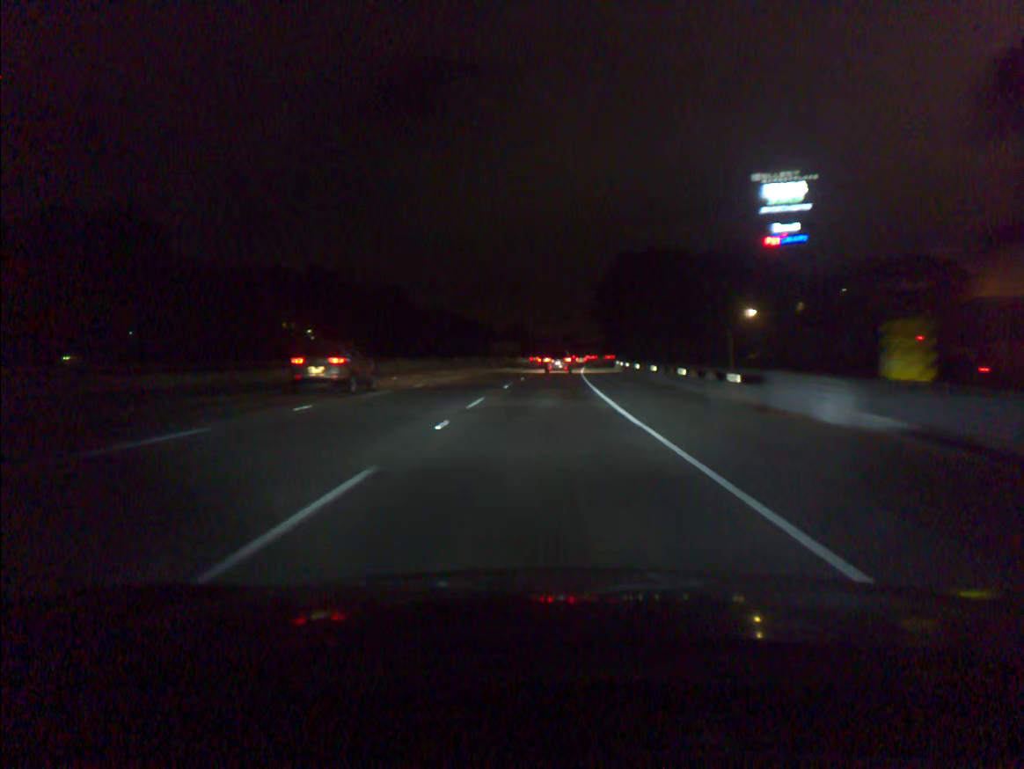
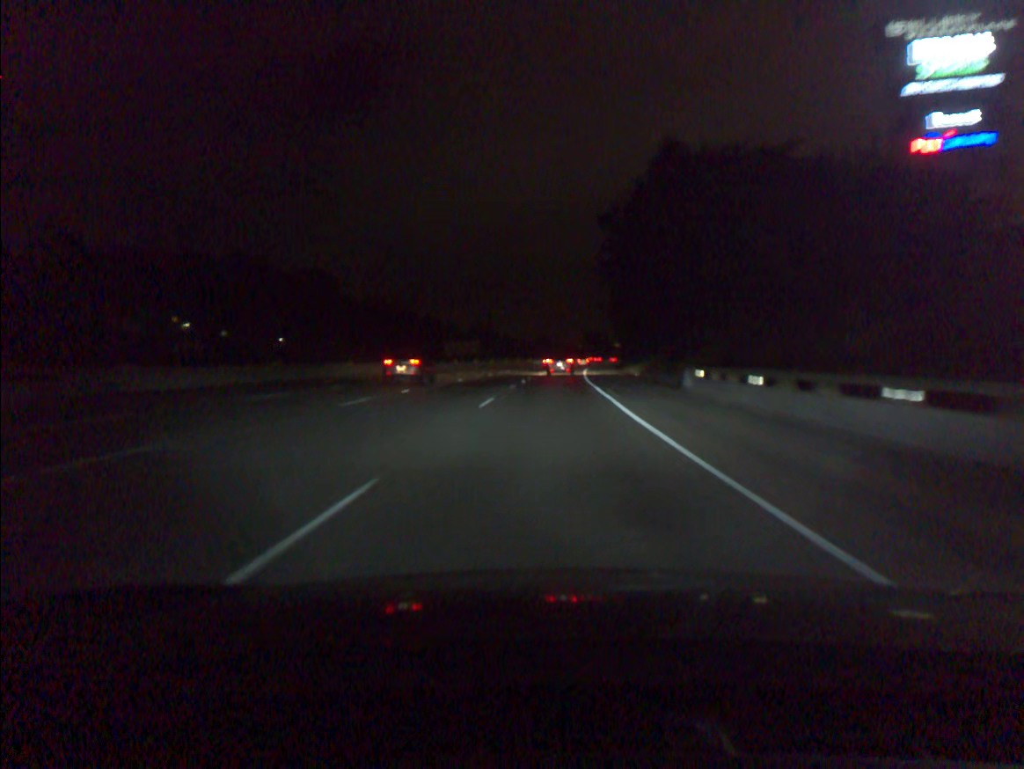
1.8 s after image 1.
(+0.8, +45.8) m; +2°
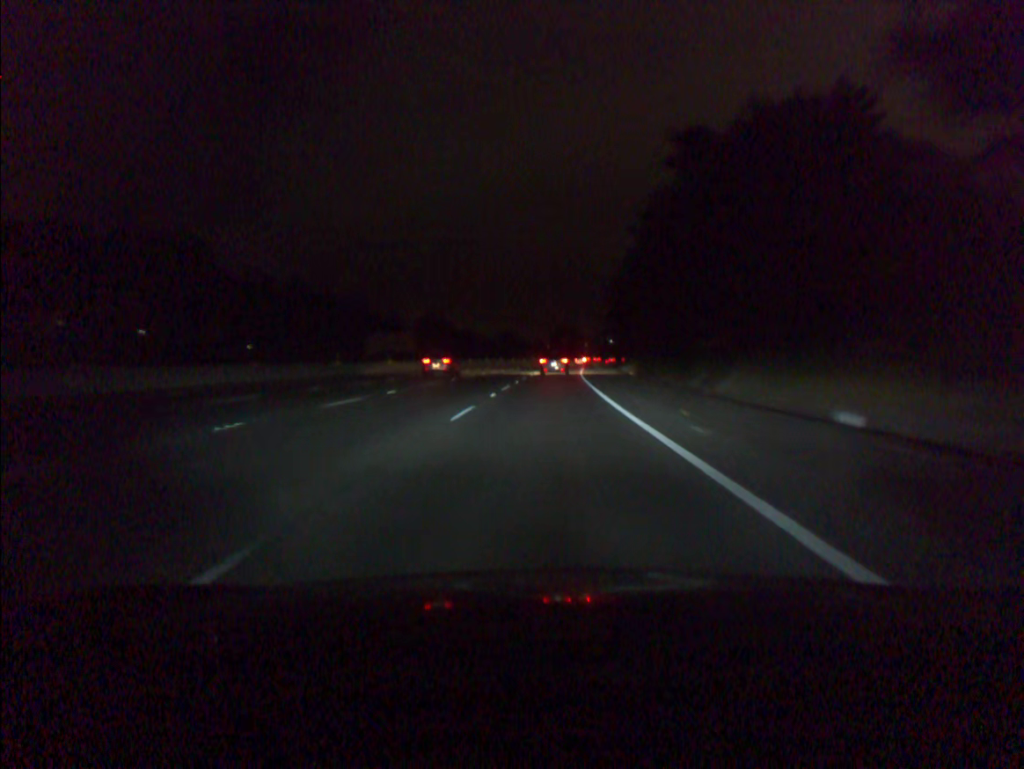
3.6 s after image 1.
(+1.0, +45.7) m; +2°
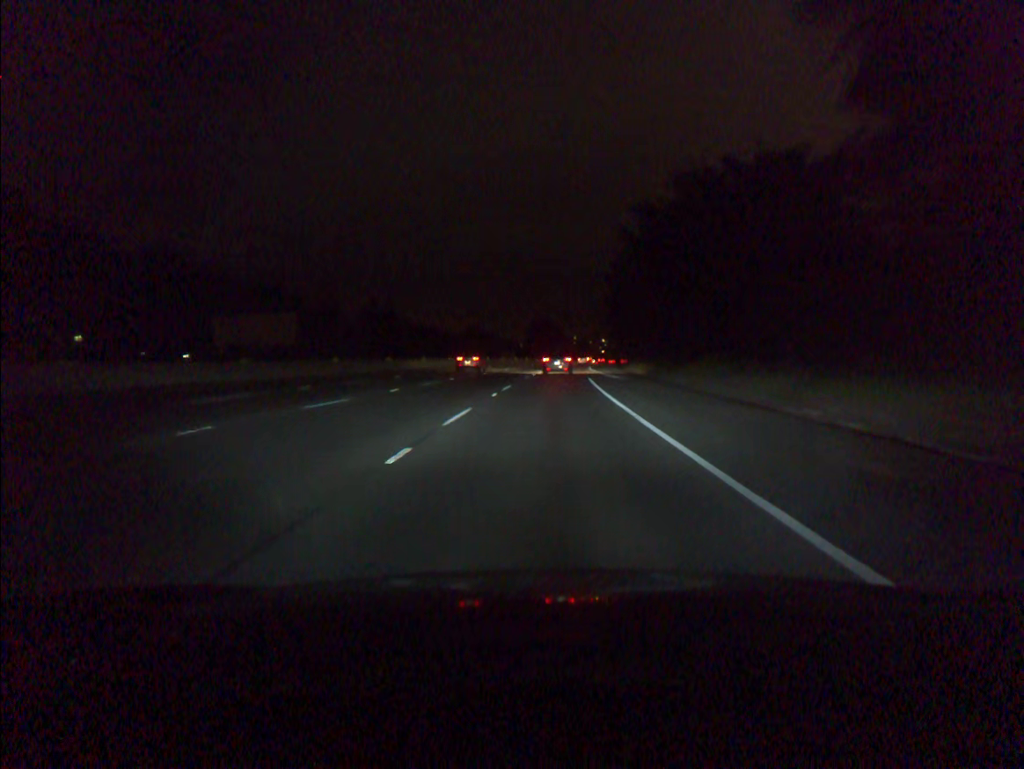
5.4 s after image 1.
(+0.7, +45.1) m; +2°
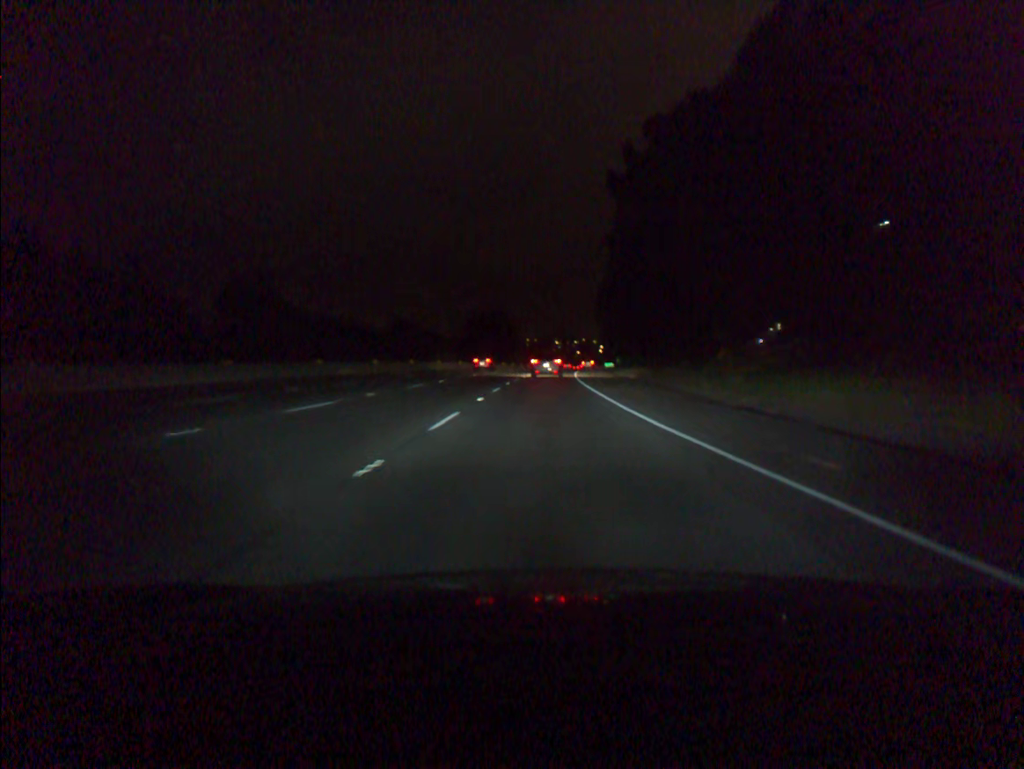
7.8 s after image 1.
(+1.7, +58.7) m; +4°
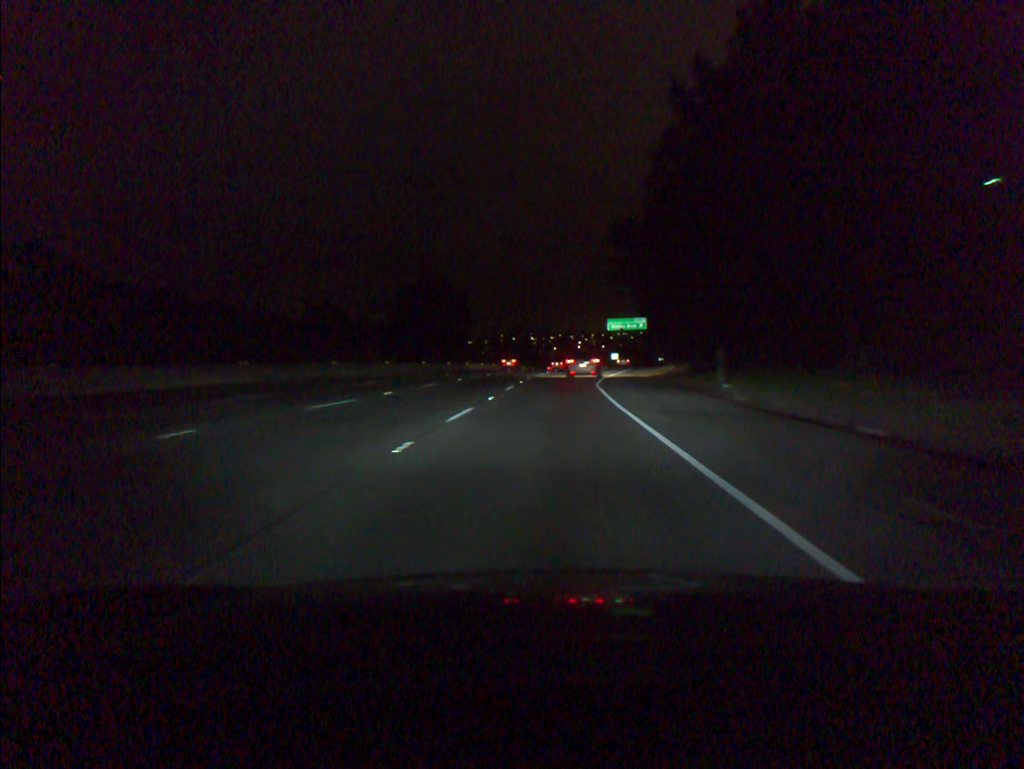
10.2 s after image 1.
(+1.0, +57.1) m; +2°
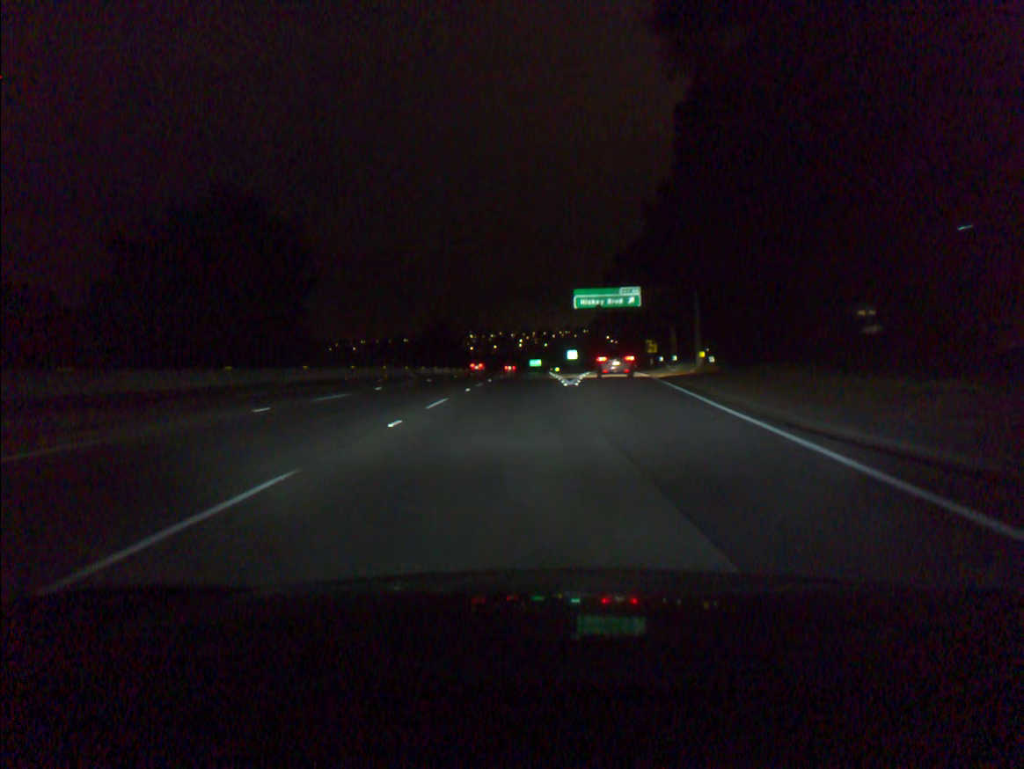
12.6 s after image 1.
(+2.1, +54.2) m; +4°
